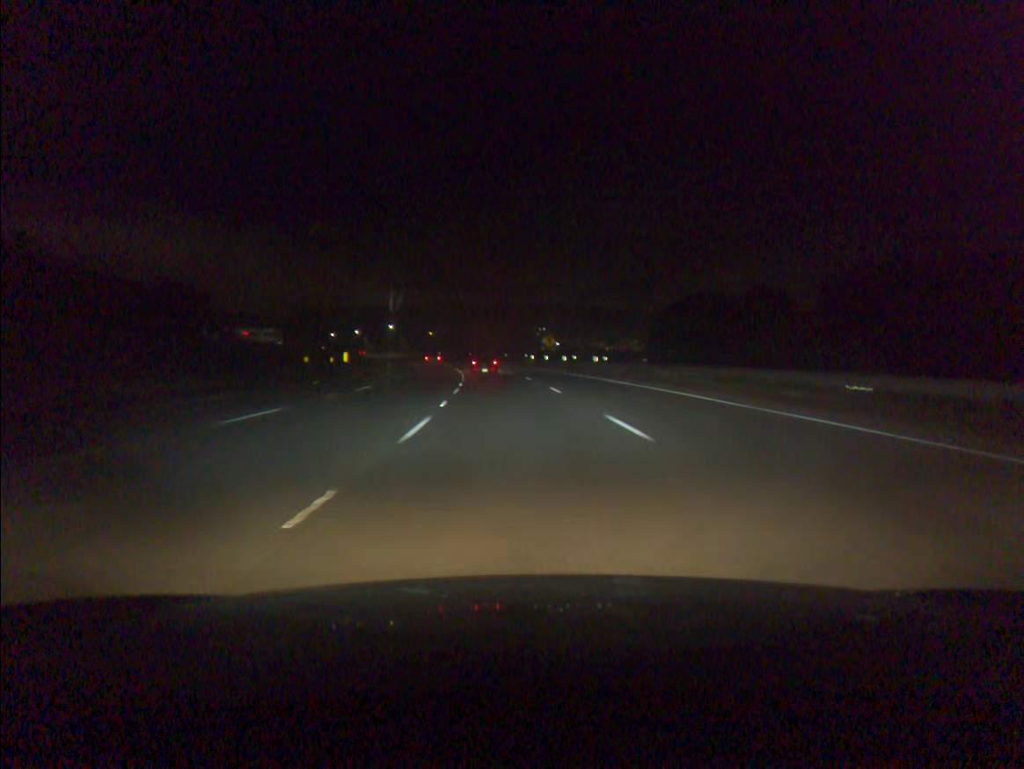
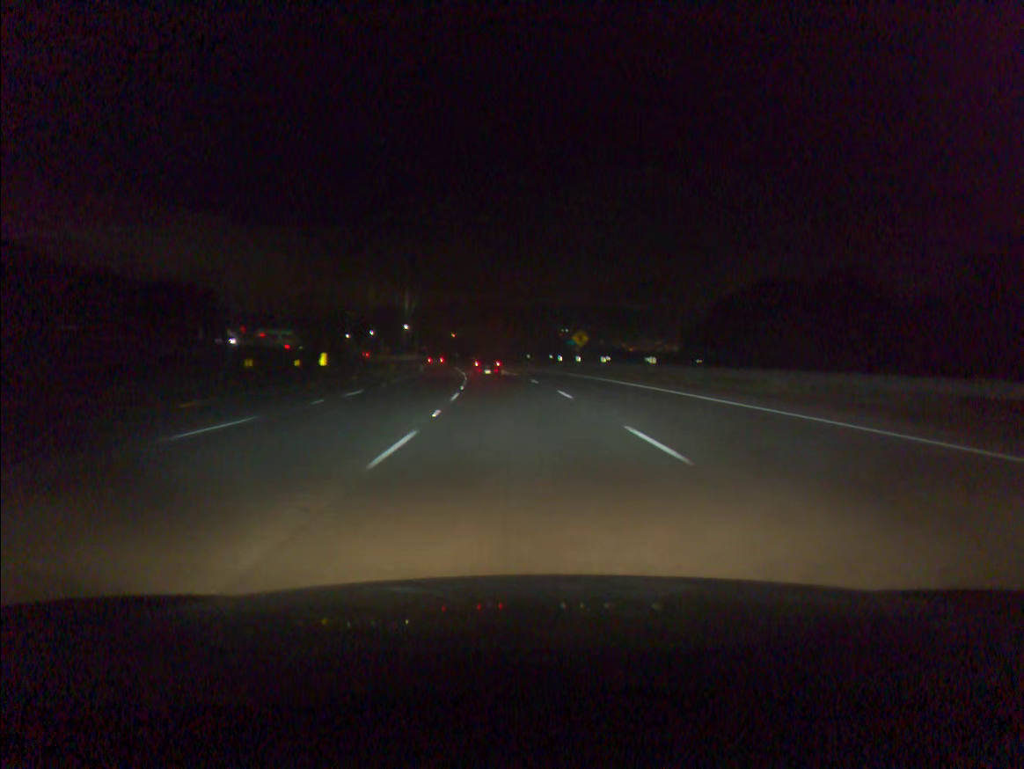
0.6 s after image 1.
(-0.2, +17.4) m; -2°
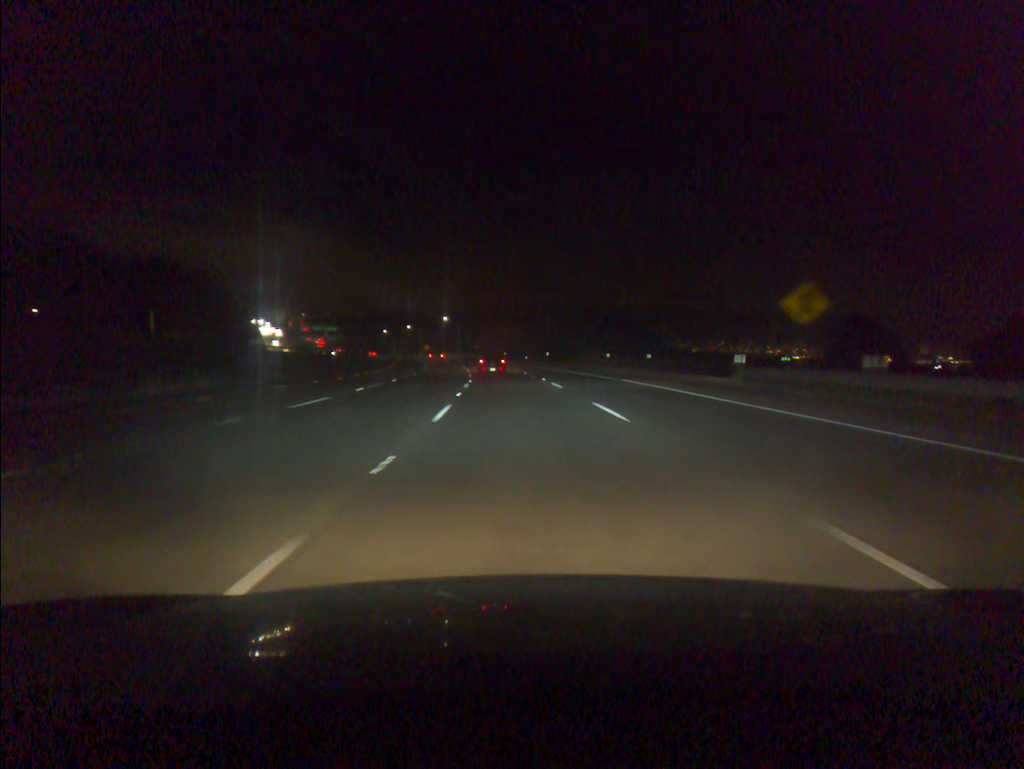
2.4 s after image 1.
(-2.1, +51.7) m; -4°
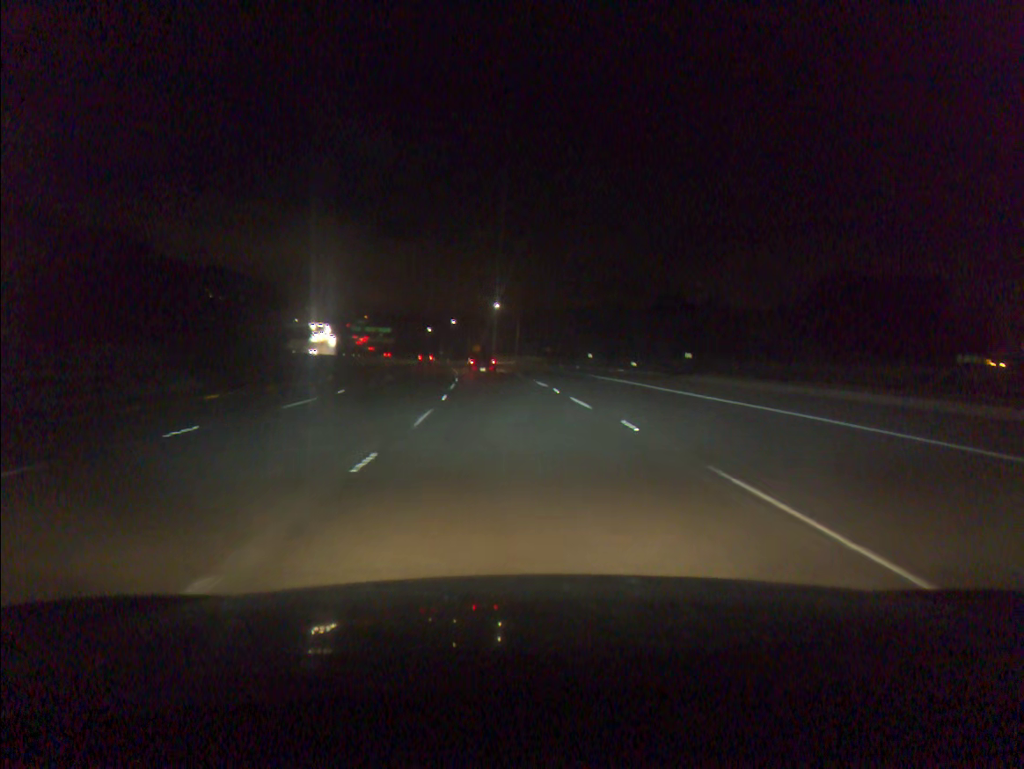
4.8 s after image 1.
(-2.8, +68.0) m; -5°
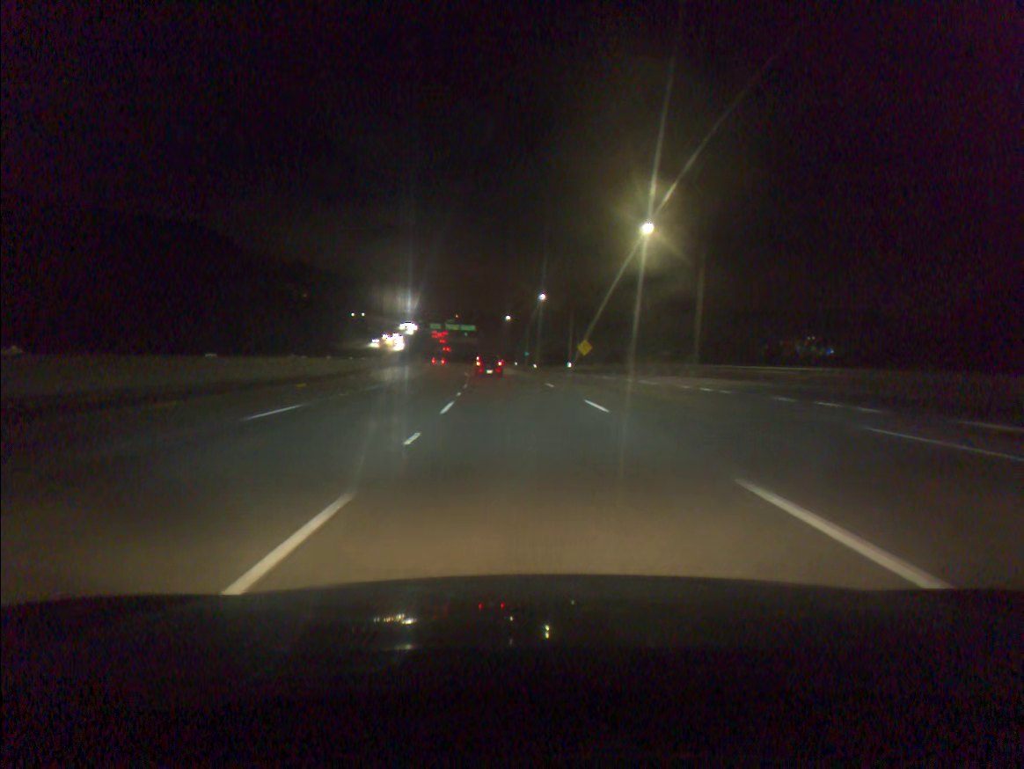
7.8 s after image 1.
(-5.9, +84.6) m; -7°
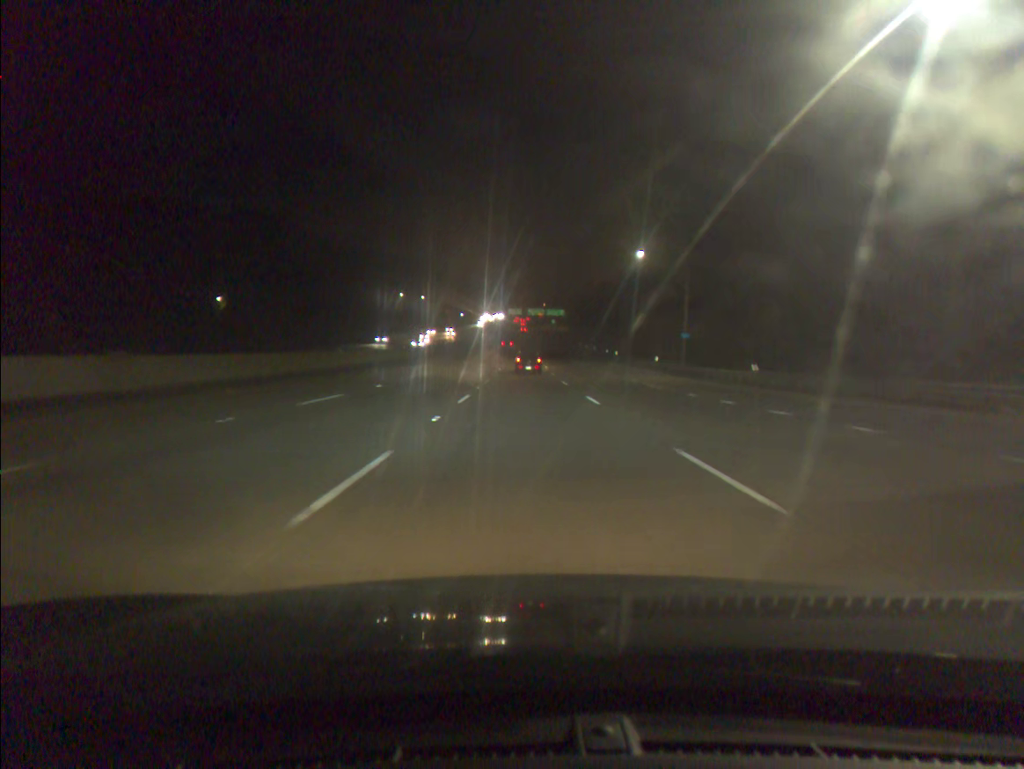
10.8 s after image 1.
(-4.8, +84.3) m; -6°
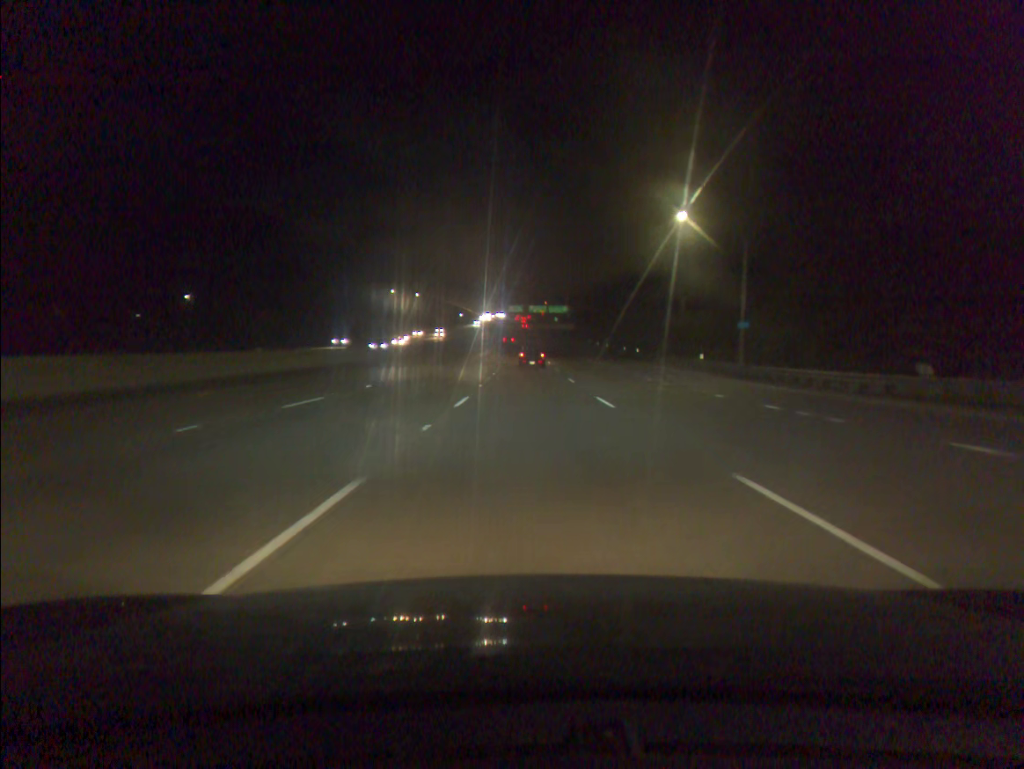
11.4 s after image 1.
(0.0, +16.9) m; 0°
